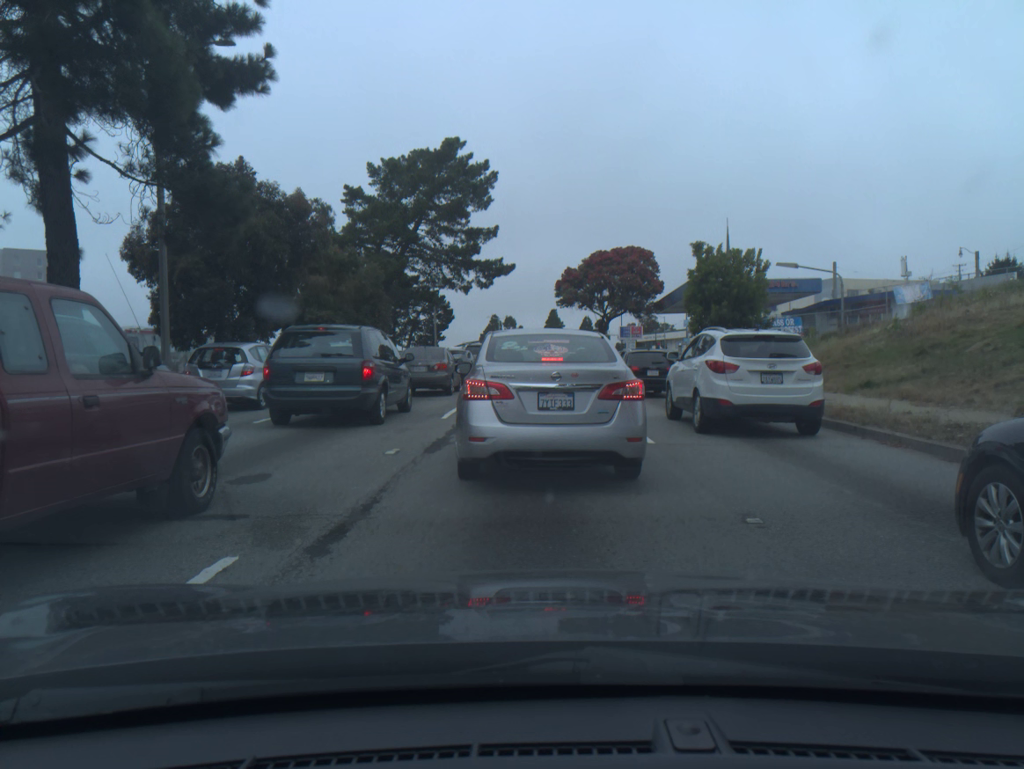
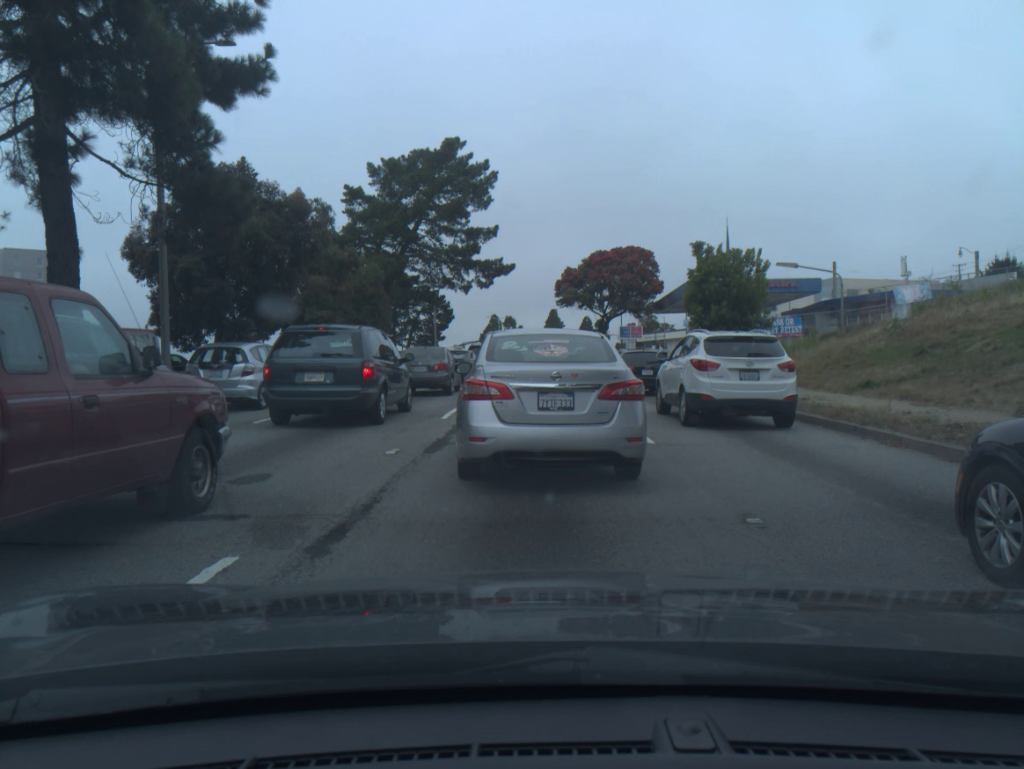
(0.0, 0.0) m; 0°
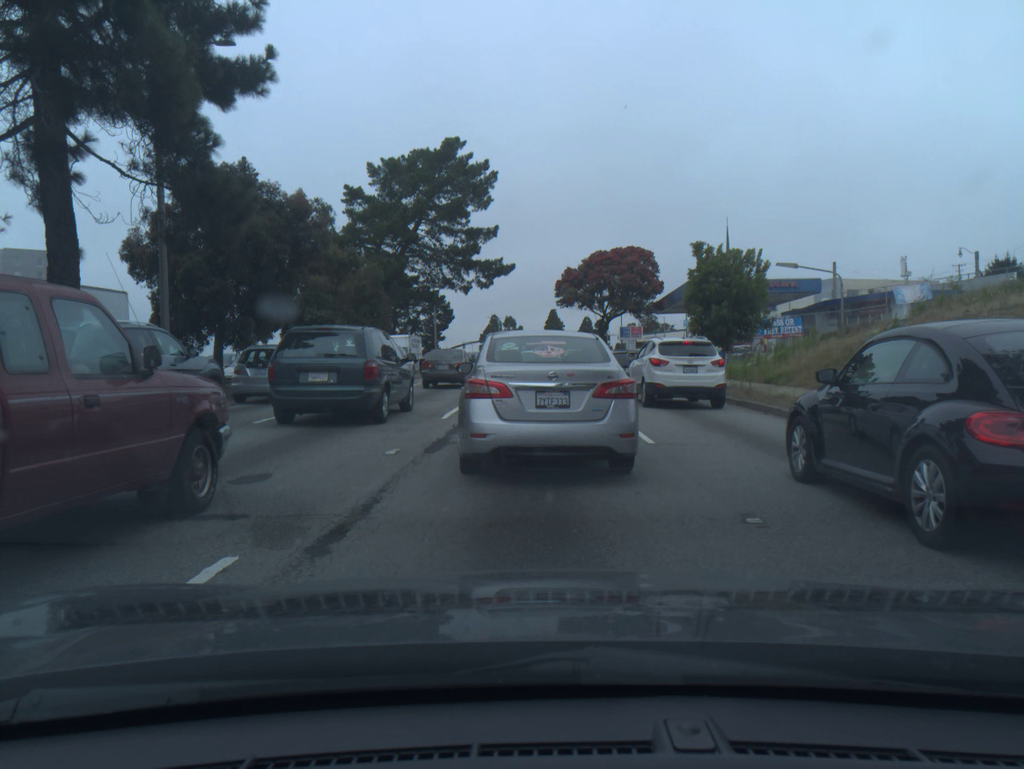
(0.0, 0.0) m; 0°
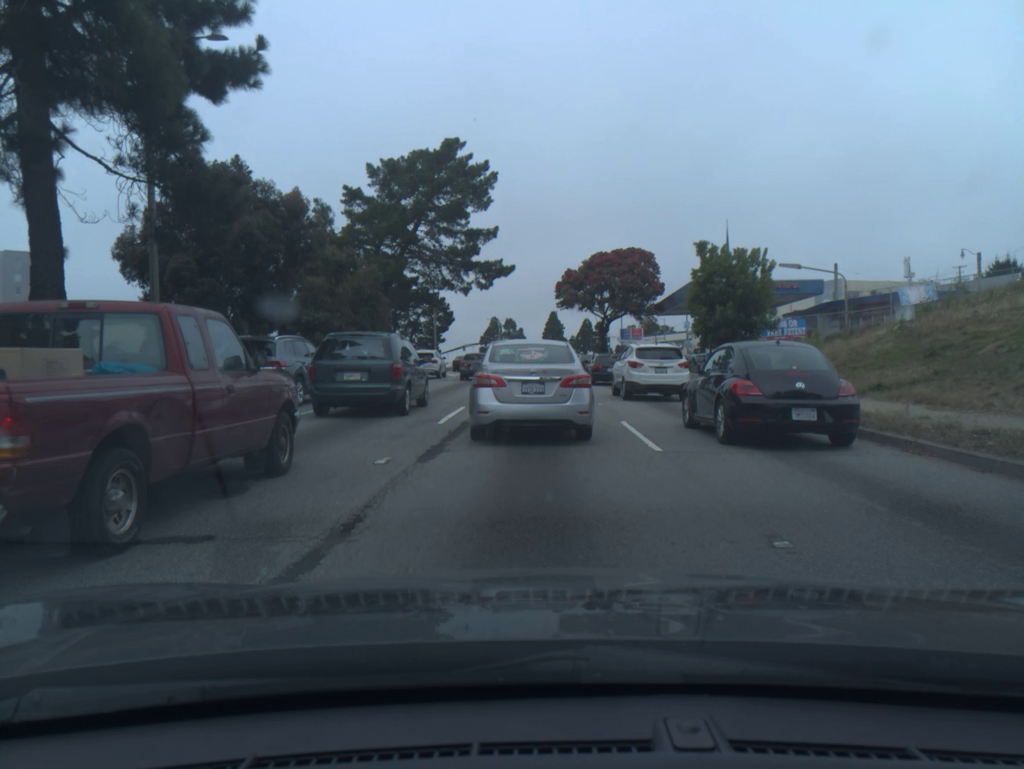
(0.0, +0.6) m; -1°
